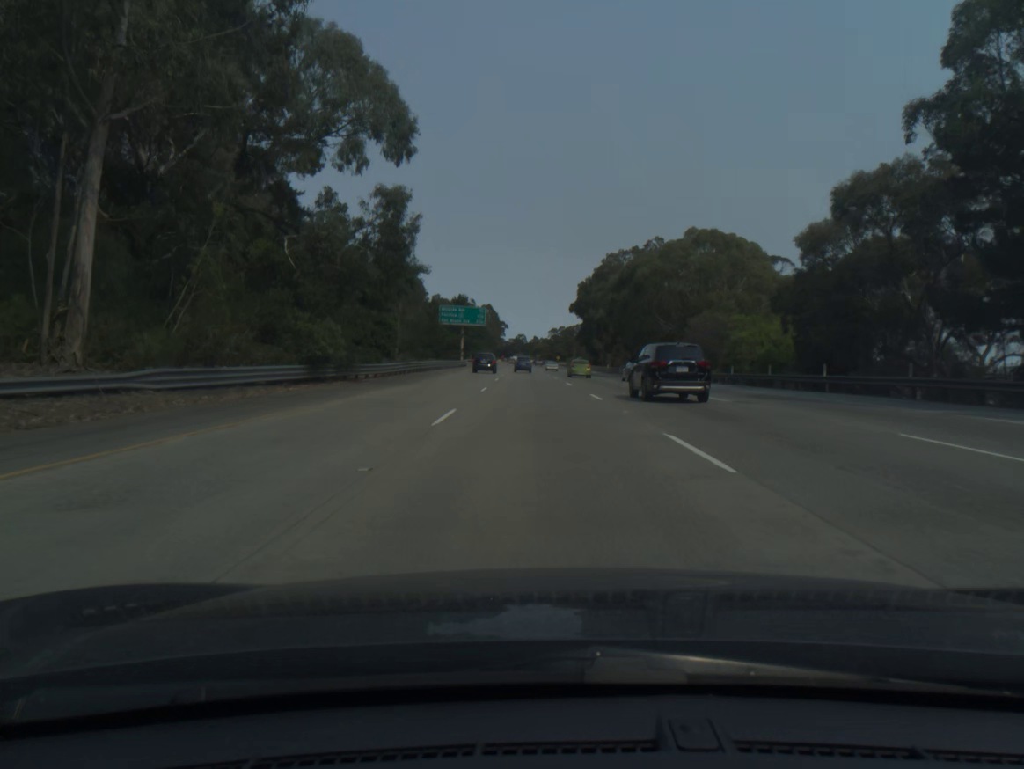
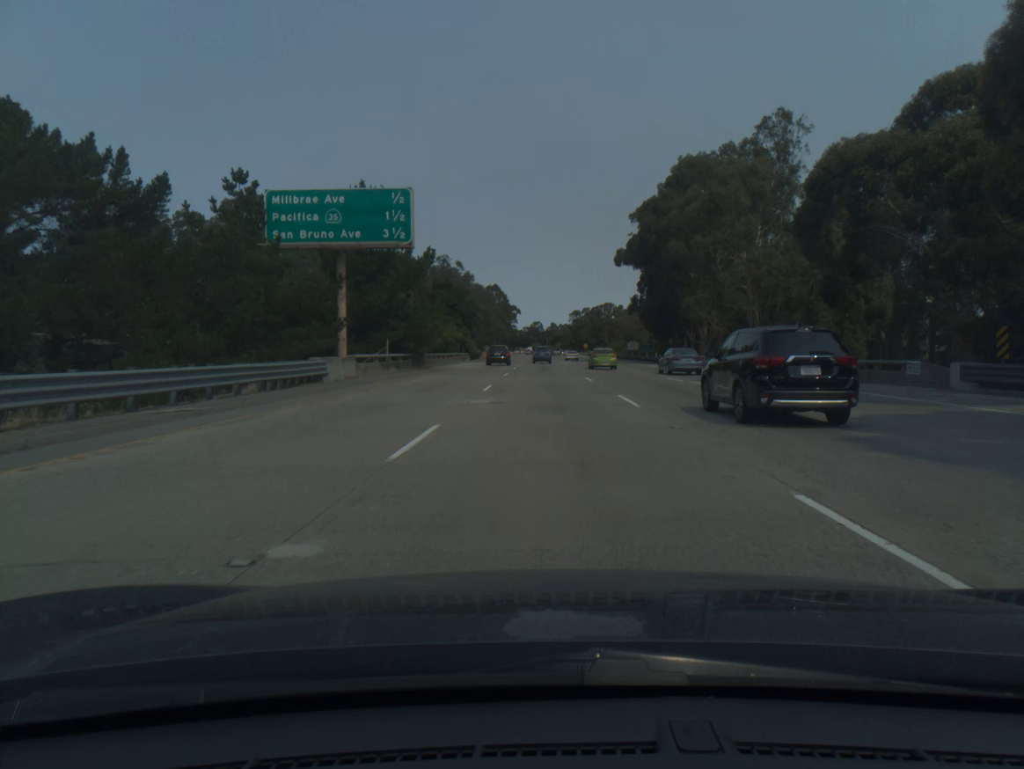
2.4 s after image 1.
(-1.6, +78.2) m; -1°
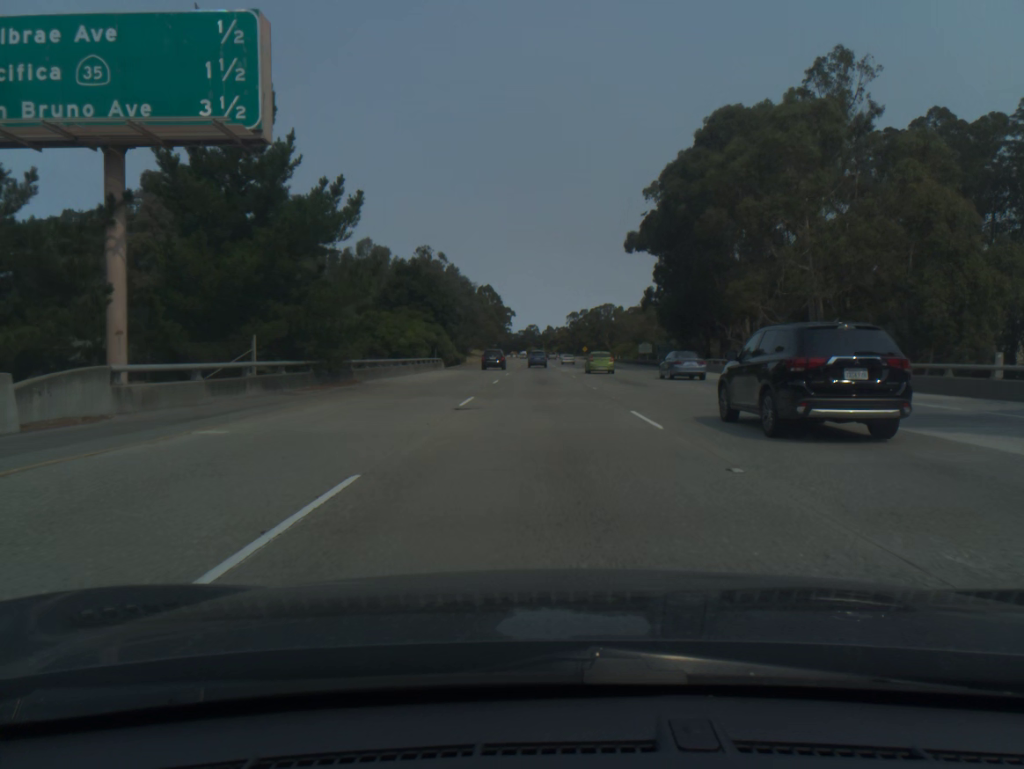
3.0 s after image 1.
(+0.1, +19.3) m; 0°
